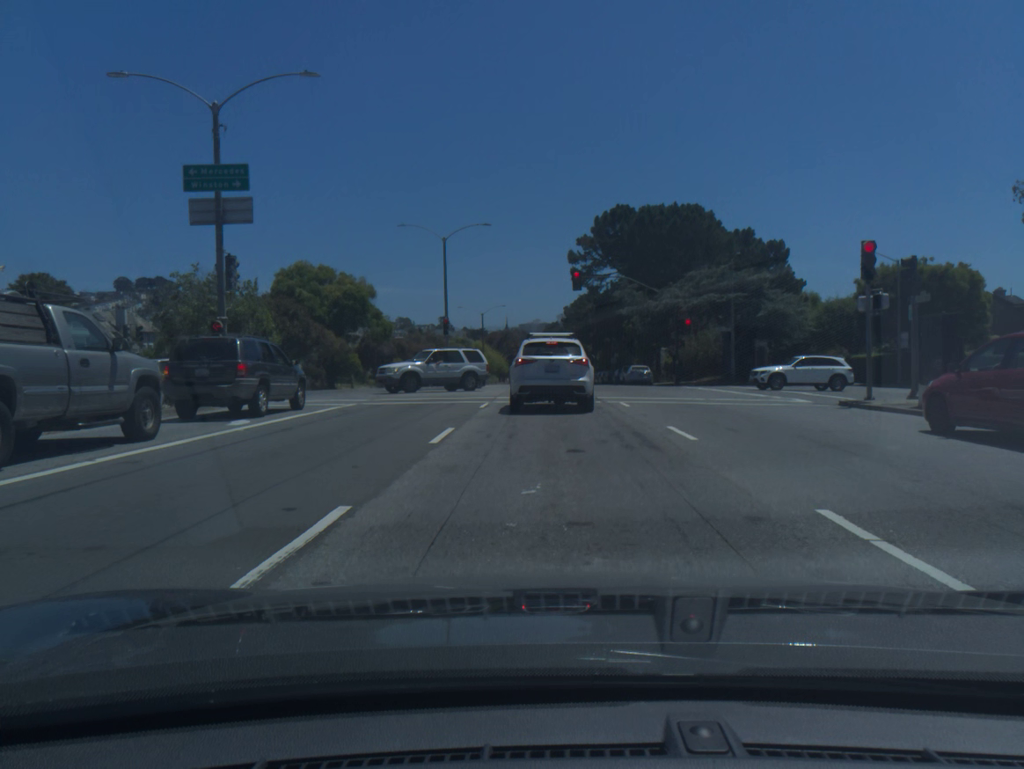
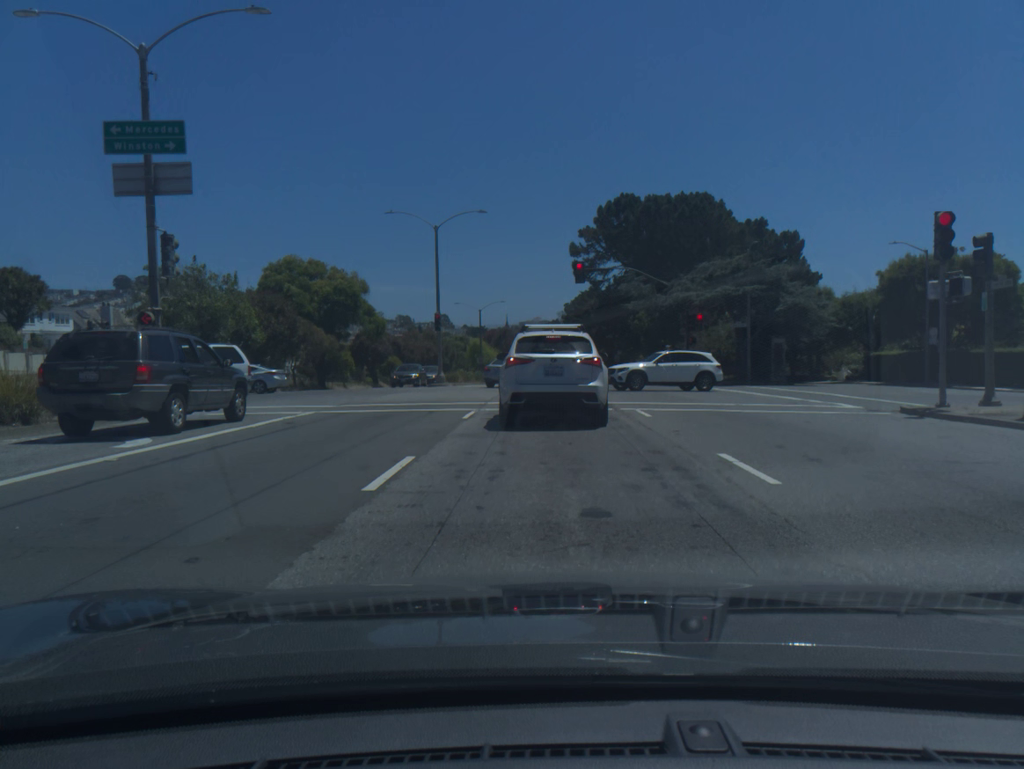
(0.0, +4.0) m; 0°
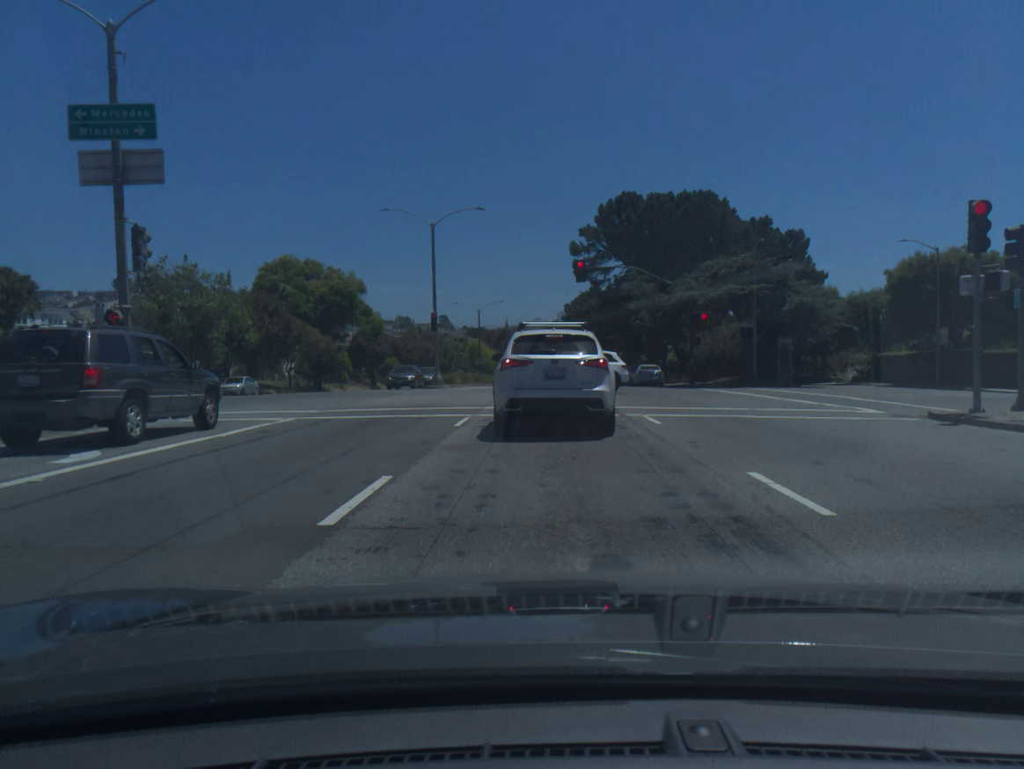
(0.0, +1.4) m; 0°
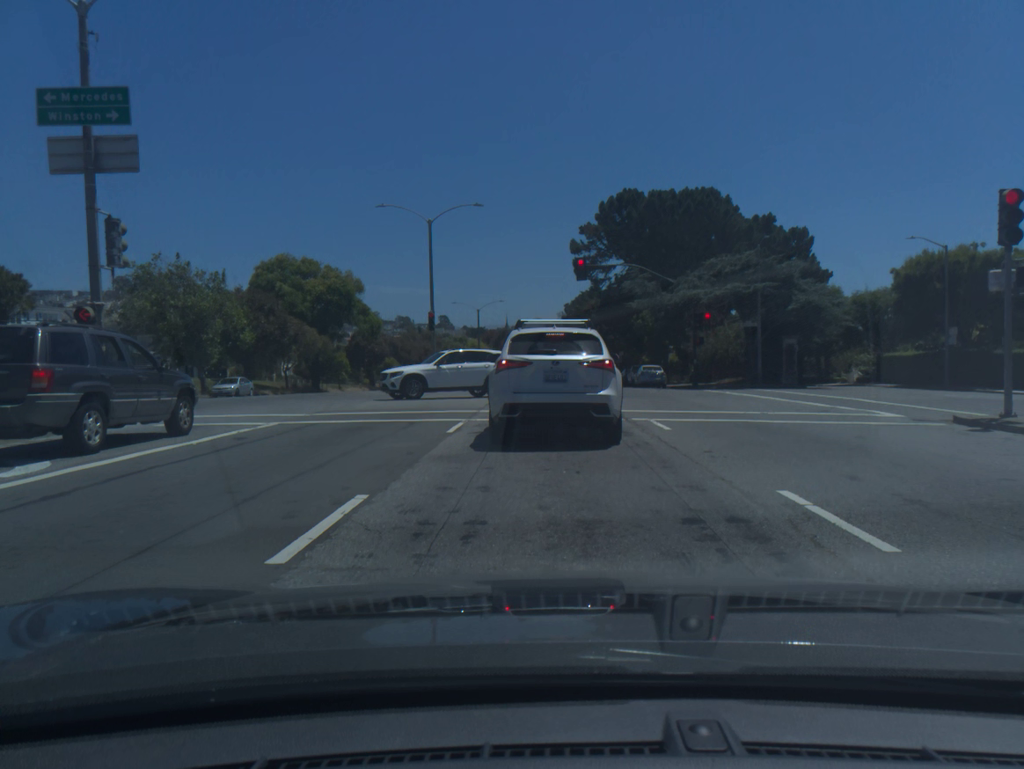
(0.0, +1.1) m; +1°
